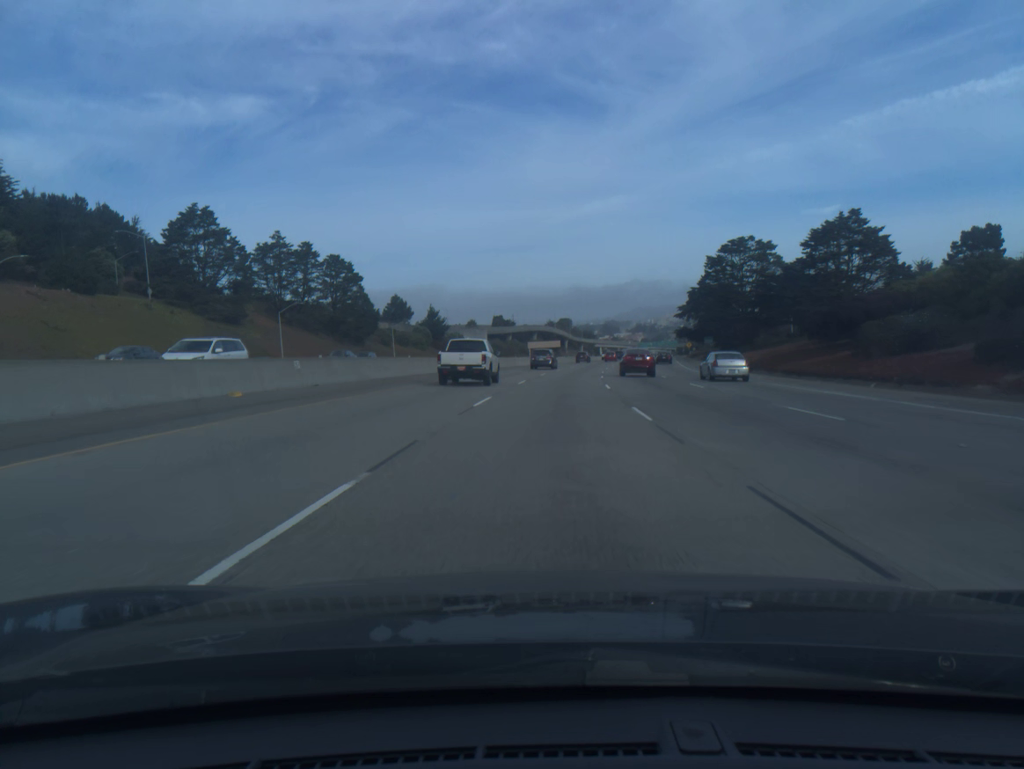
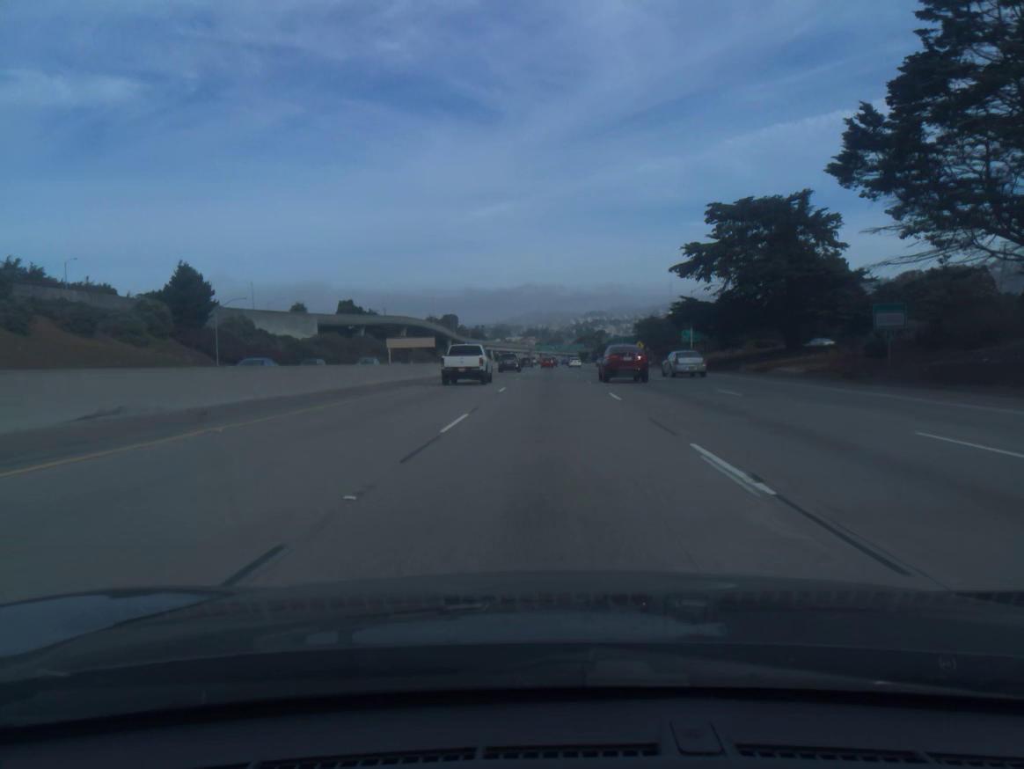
(+6.7, +93.1) m; +8°
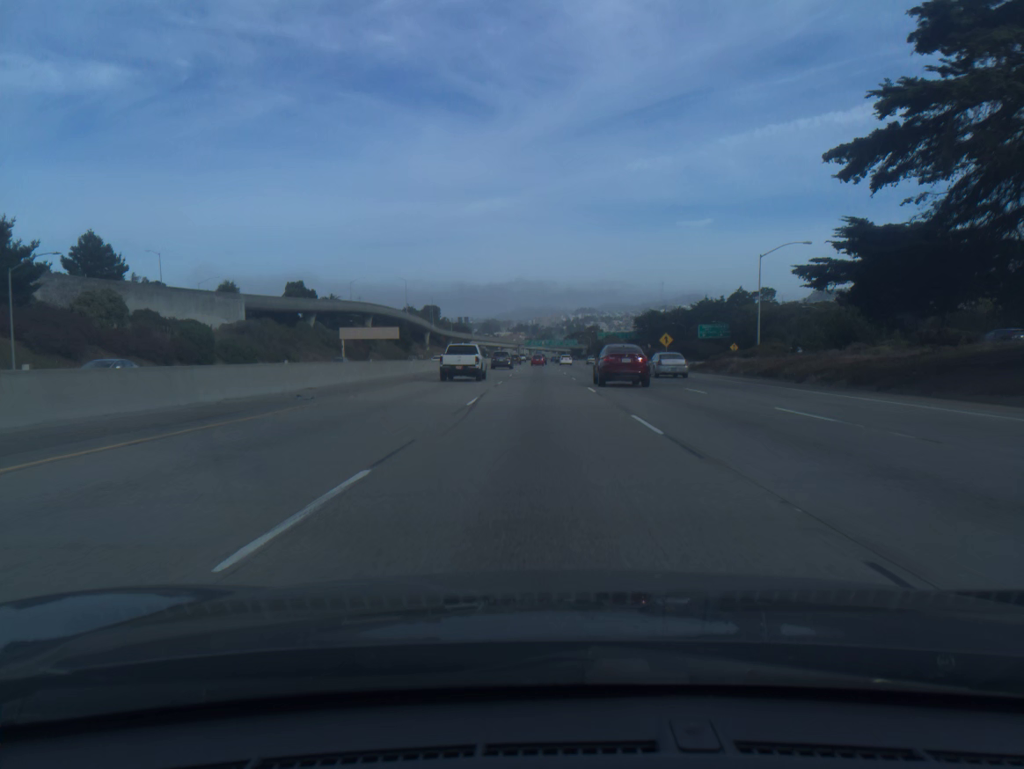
(+0.4, +37.5) m; +1°
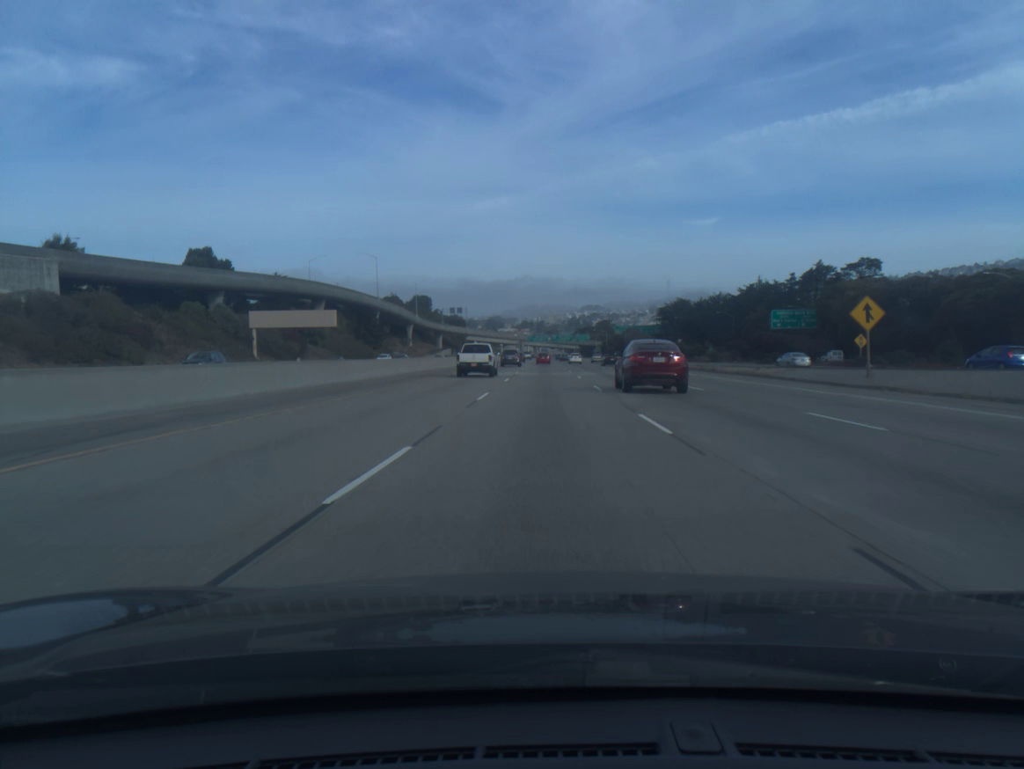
(-0.2, +56.8) m; 0°
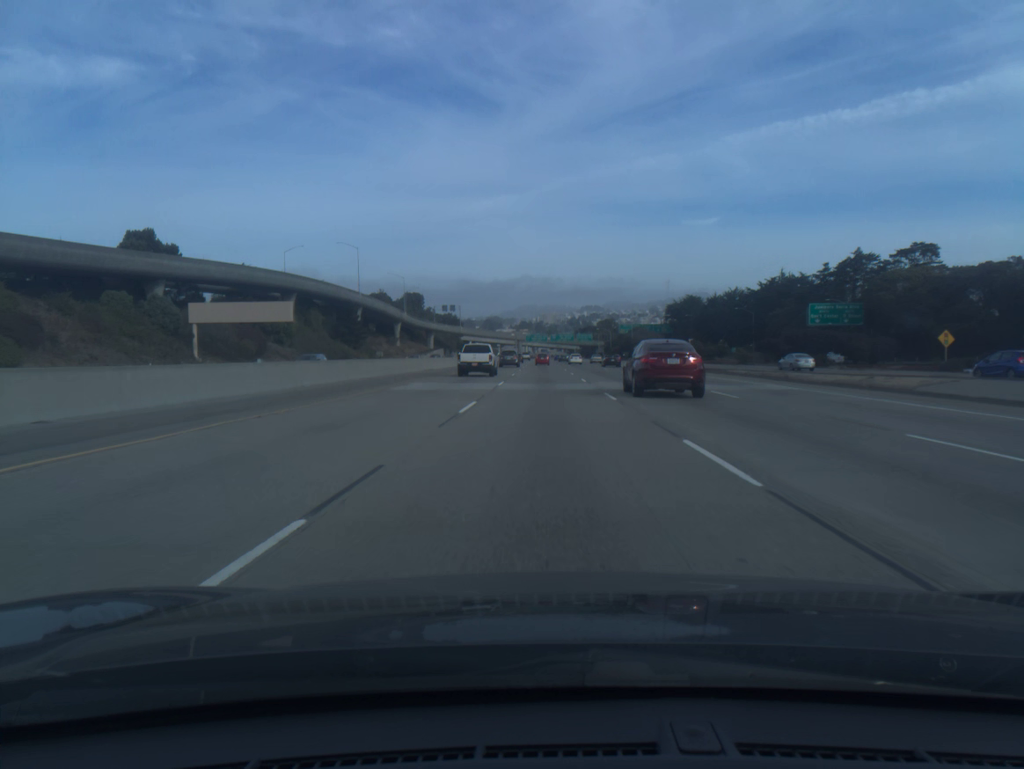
(0.0, +19.0) m; 0°
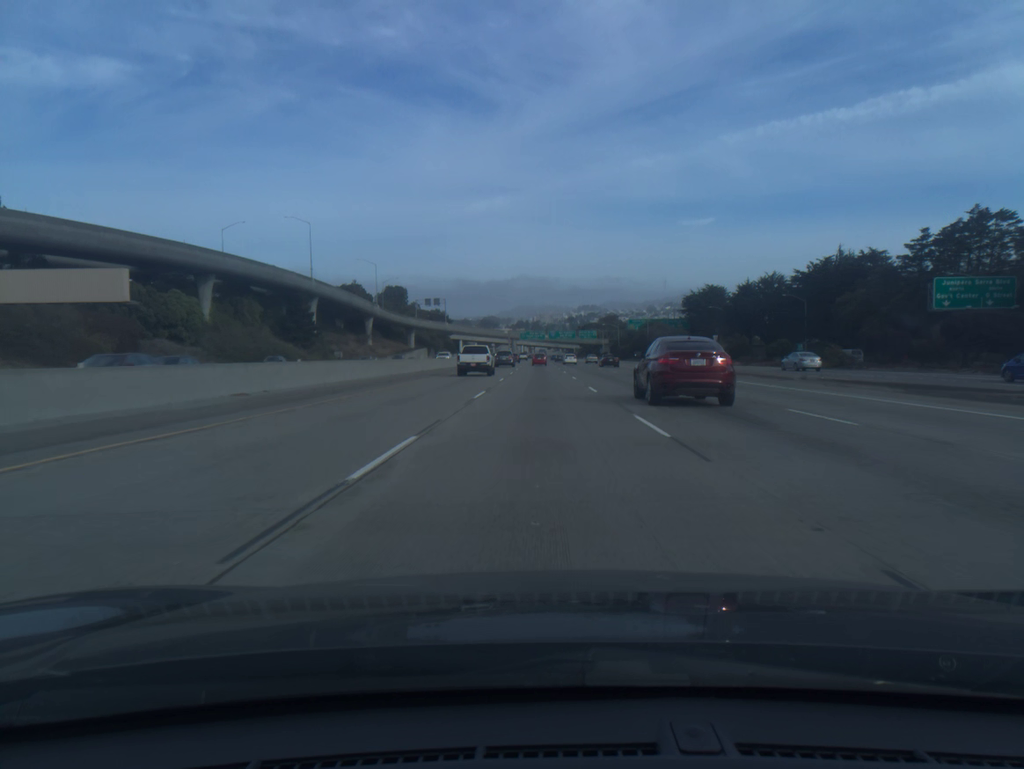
(+0.1, +38.2) m; 0°
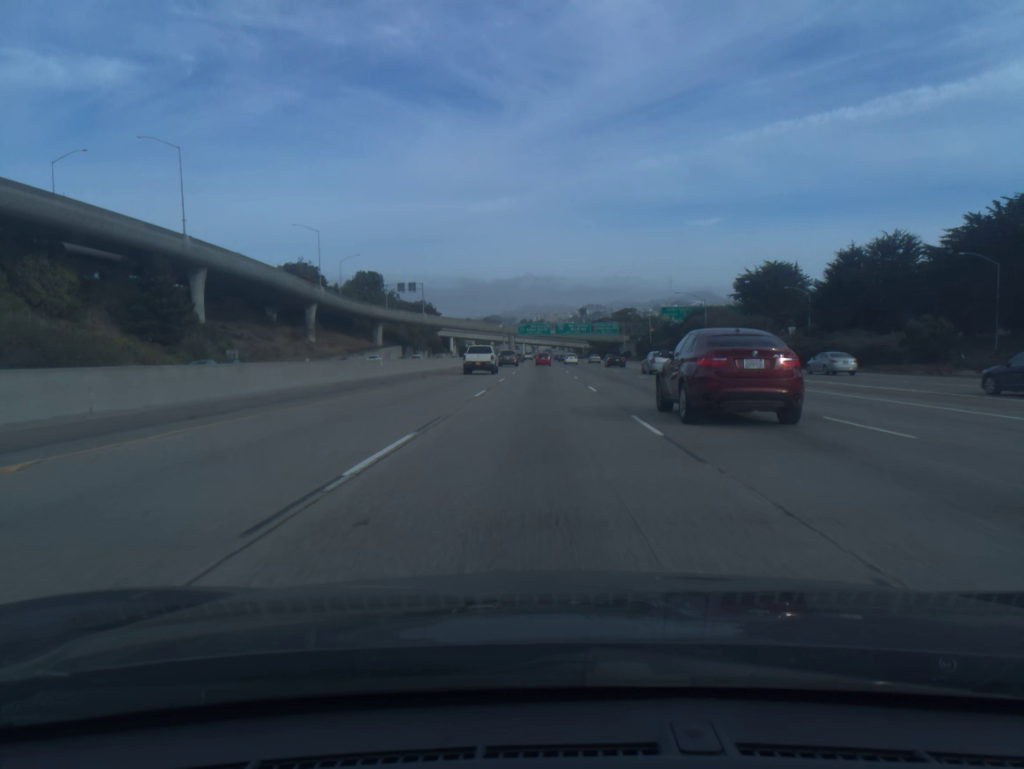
(-0.1, +57.3) m; 0°
